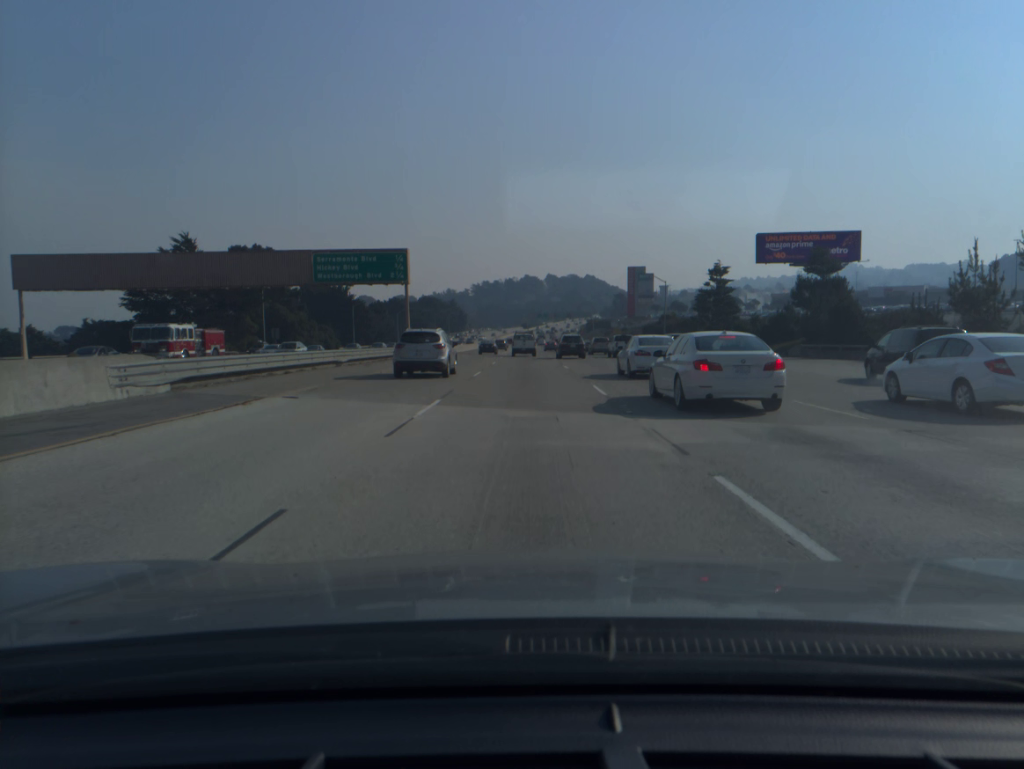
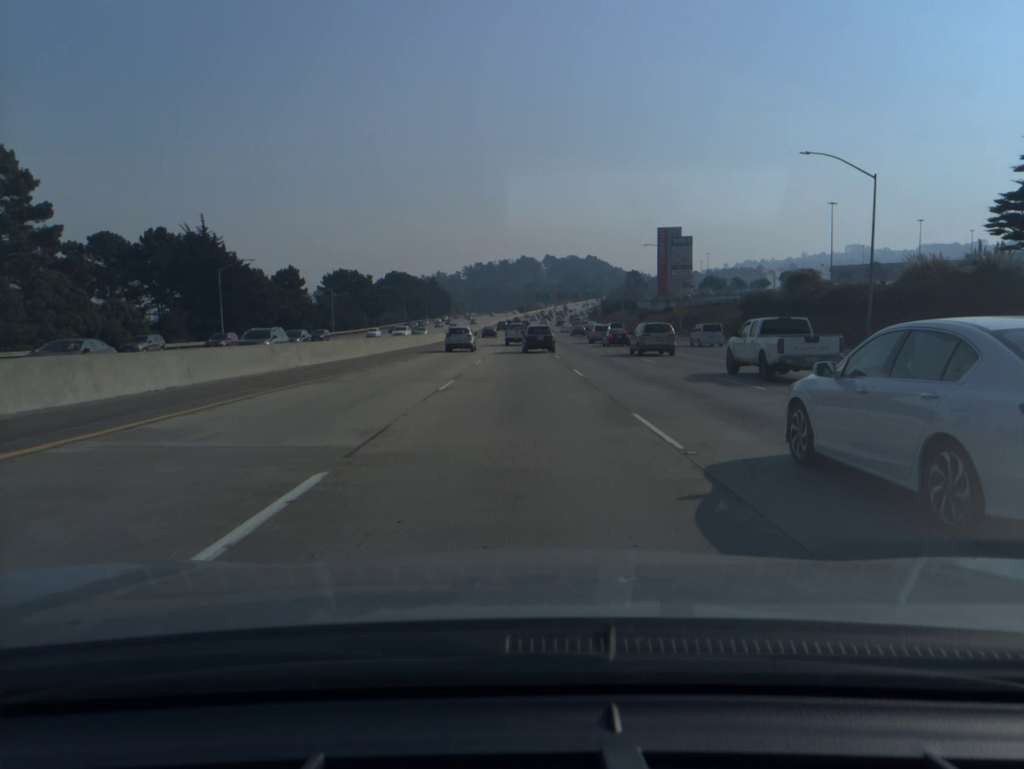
(+0.3, +68.1) m; 0°
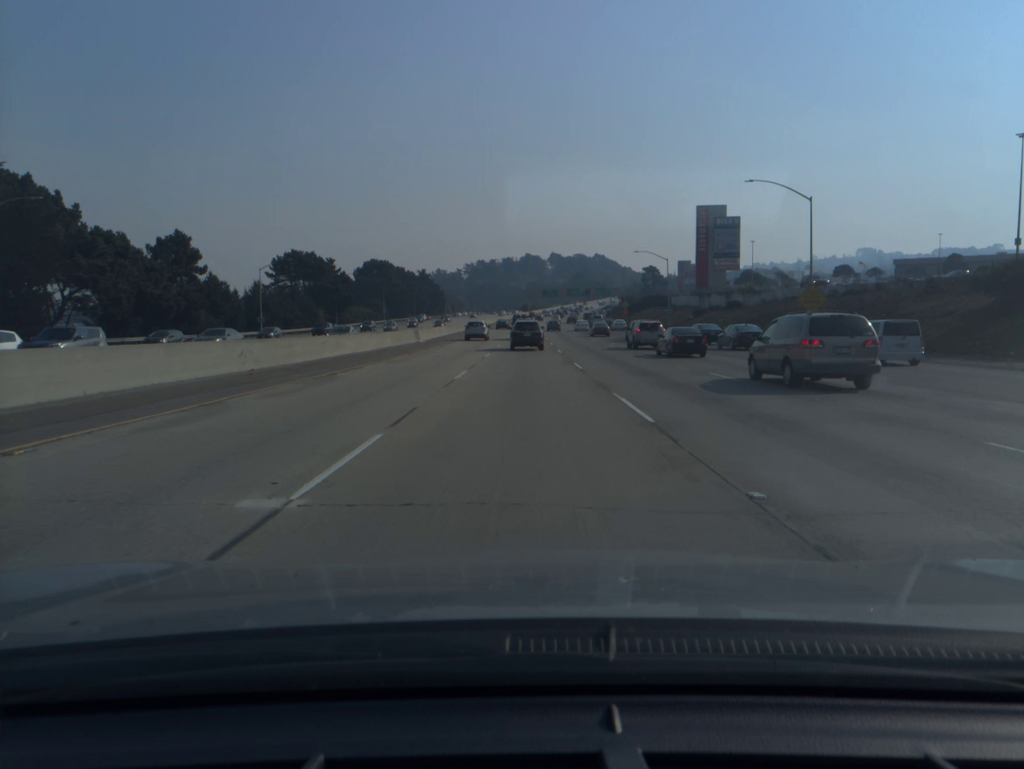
(-0.1, +41.4) m; 0°
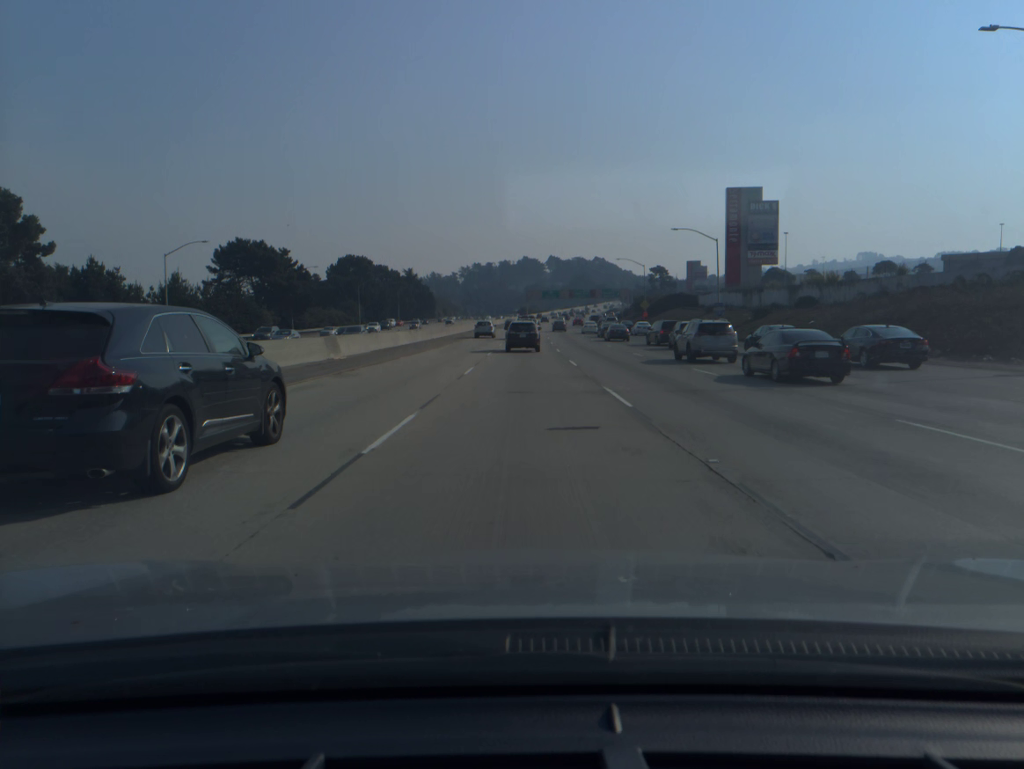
(0.0, +26.9) m; 0°
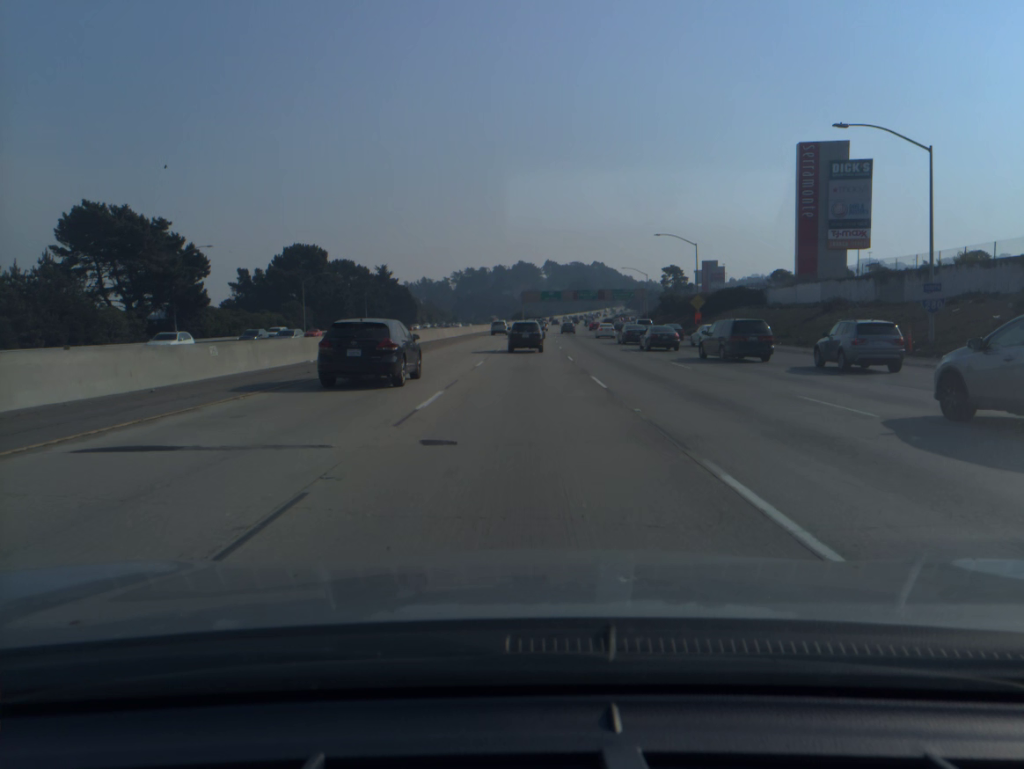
(+0.1, +39.4) m; 0°
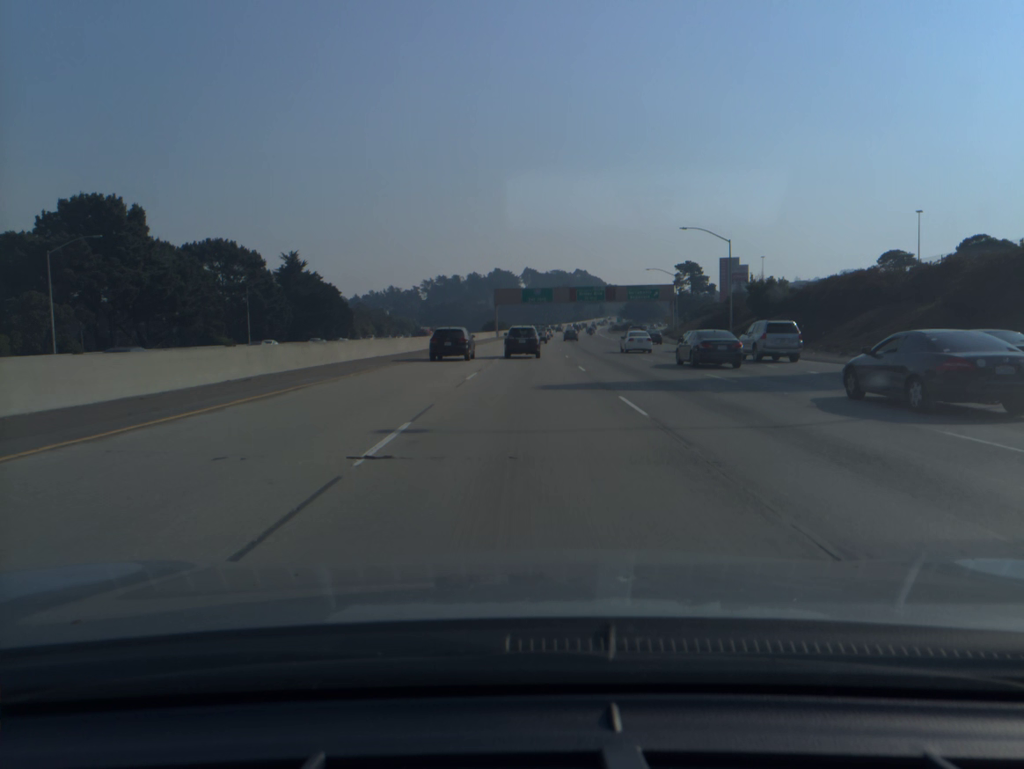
(+0.8, +64.1) m; +2°
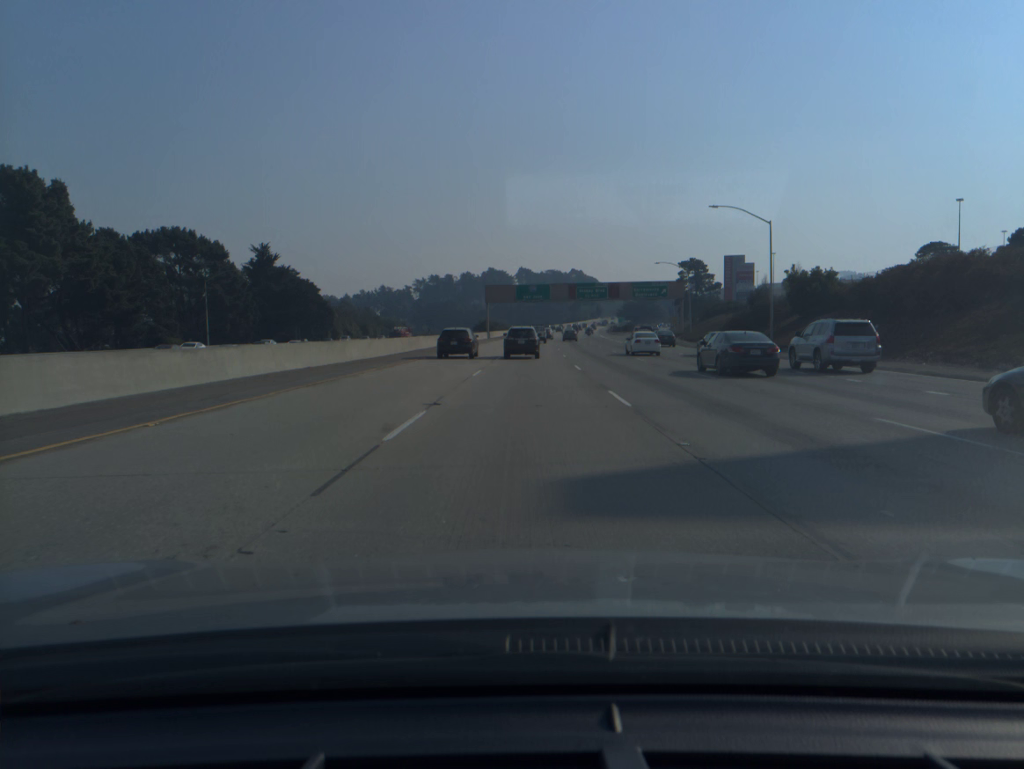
(0.0, +12.7) m; 0°
